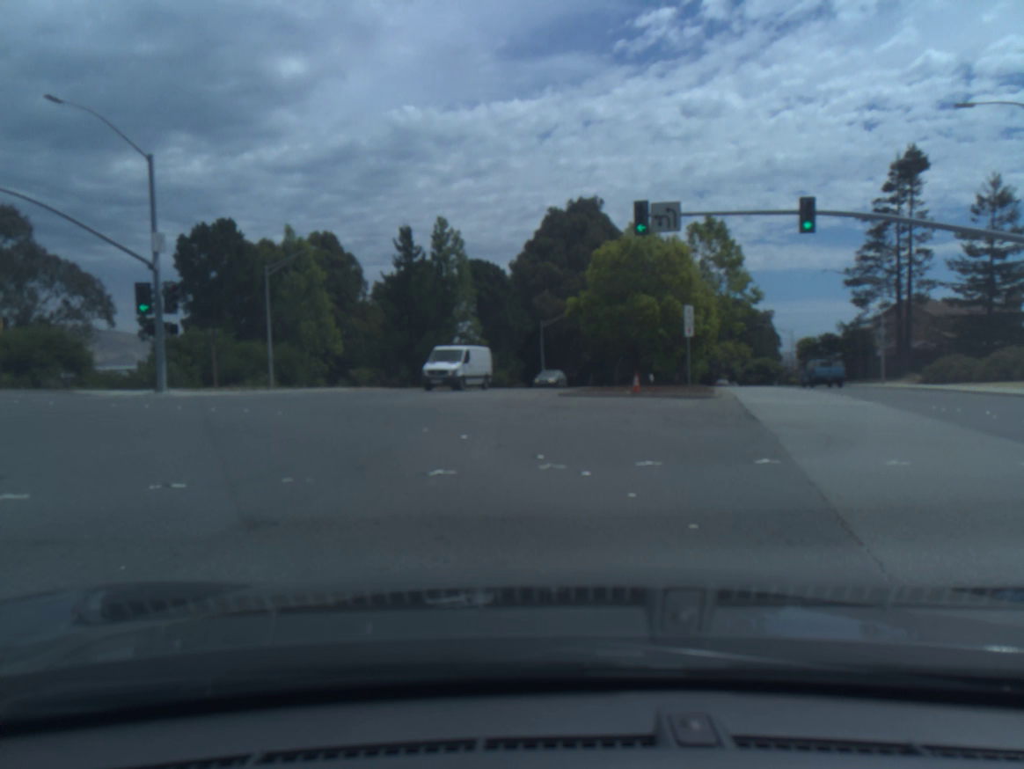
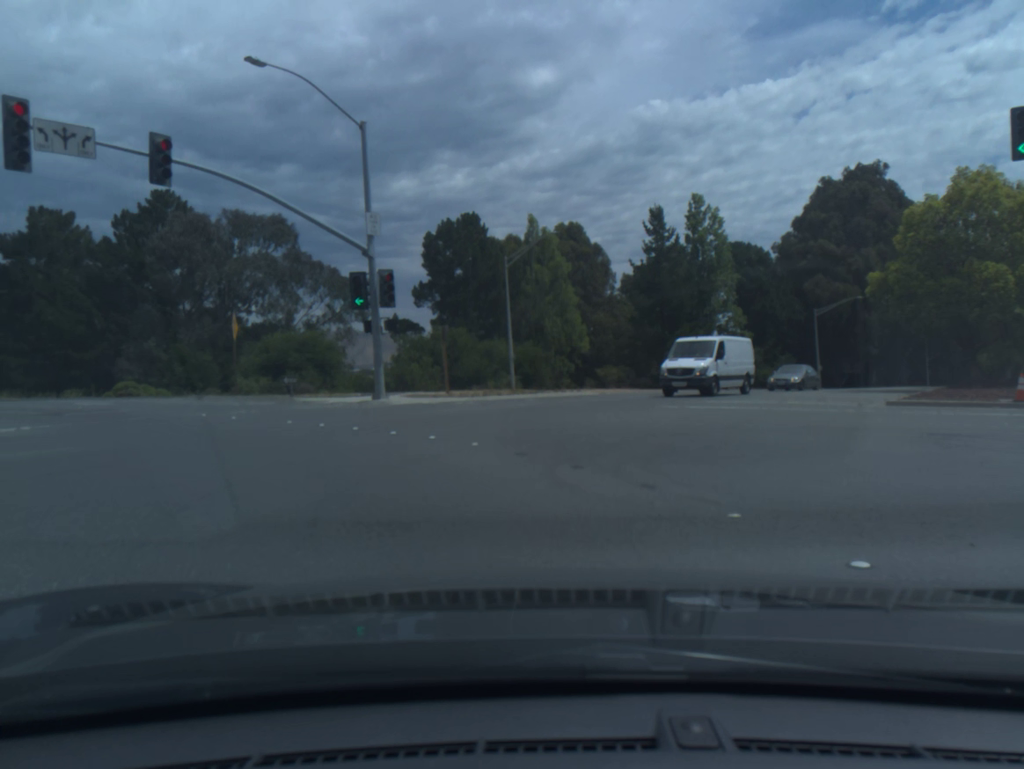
(-1.2, +7.3) m; -21°
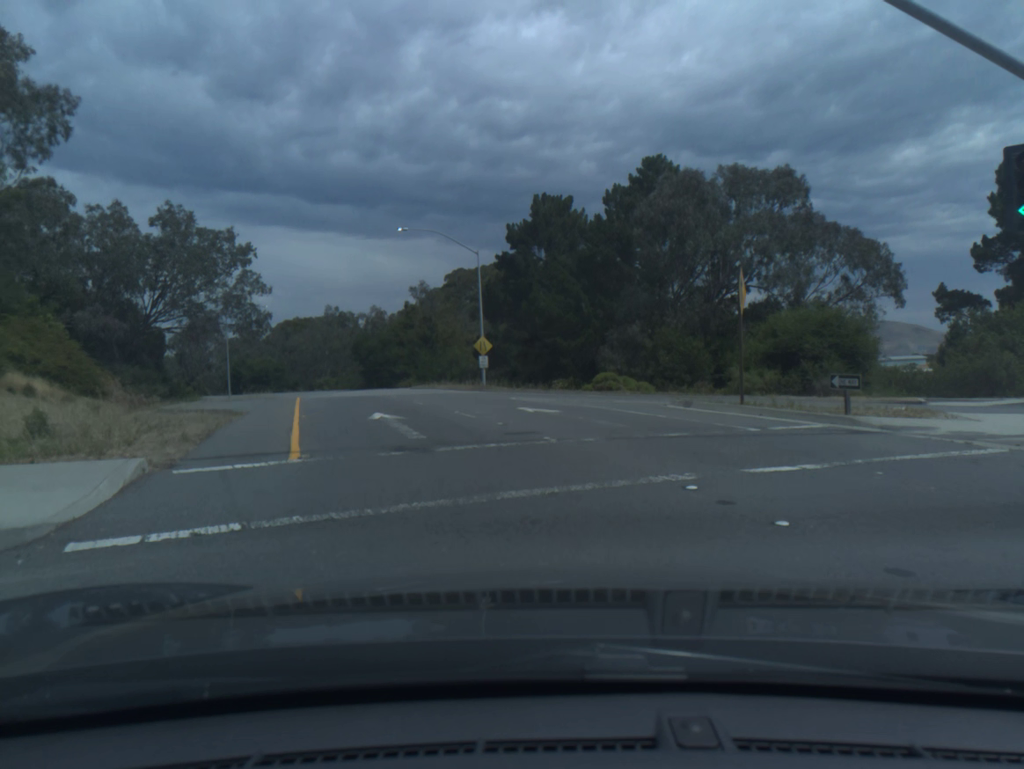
(-4.3, +12.9) m; -32°
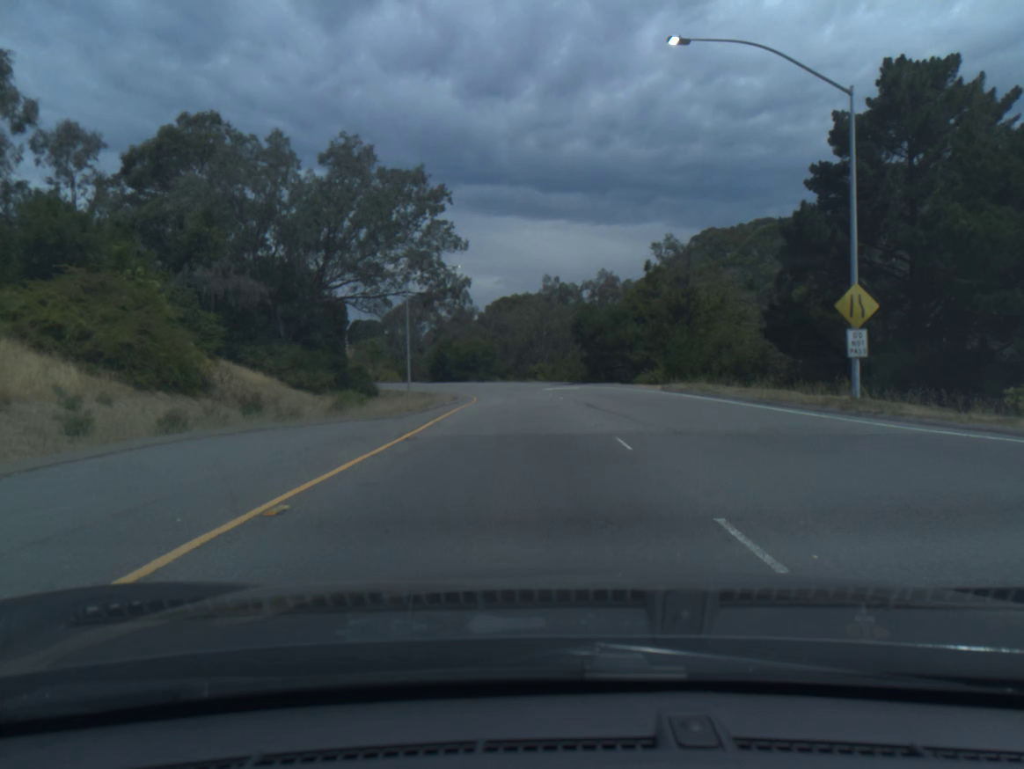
(-4.9, +26.9) m; -14°
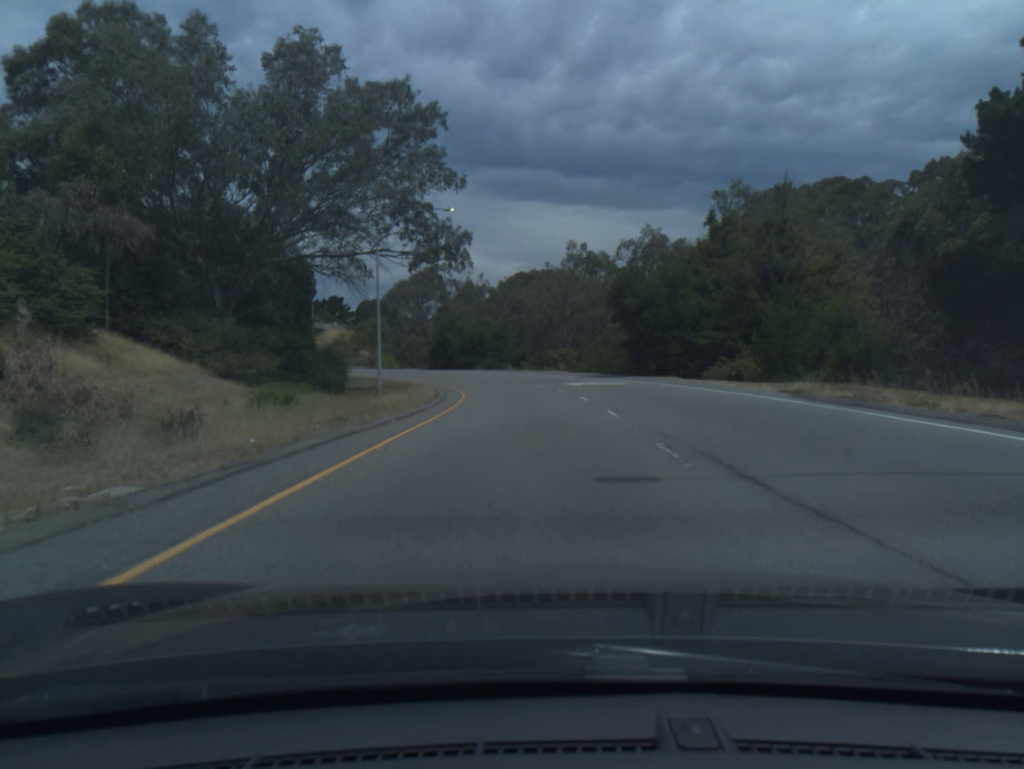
(-0.2, +17.4) m; -1°
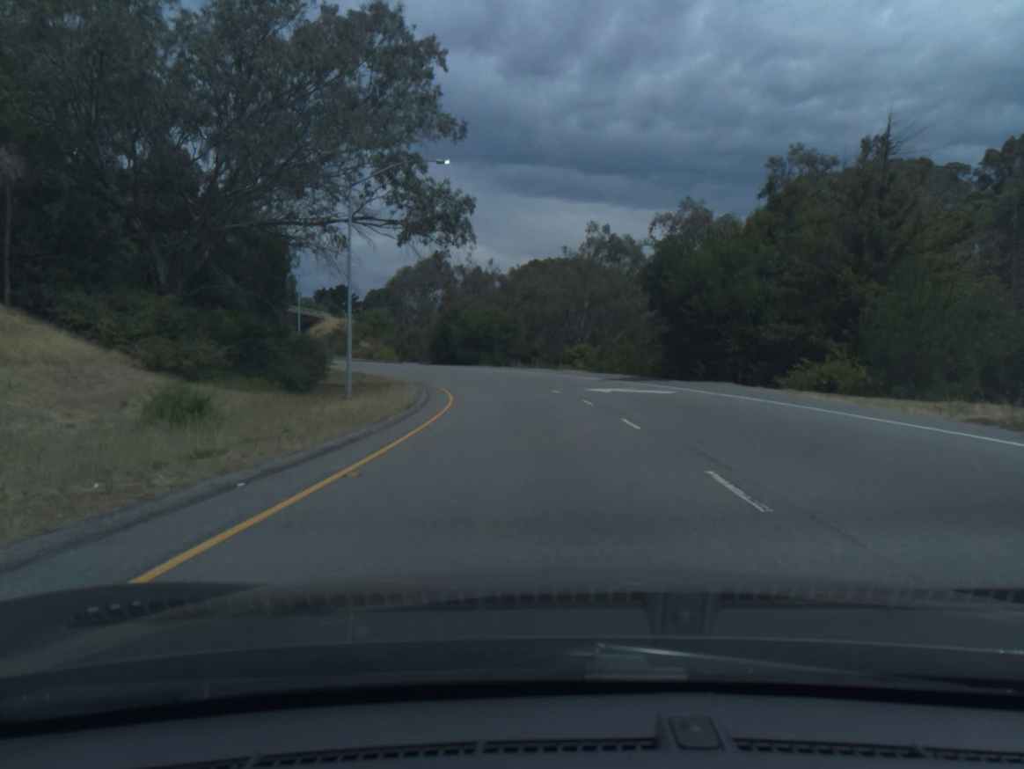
(-0.1, +9.6) m; -1°
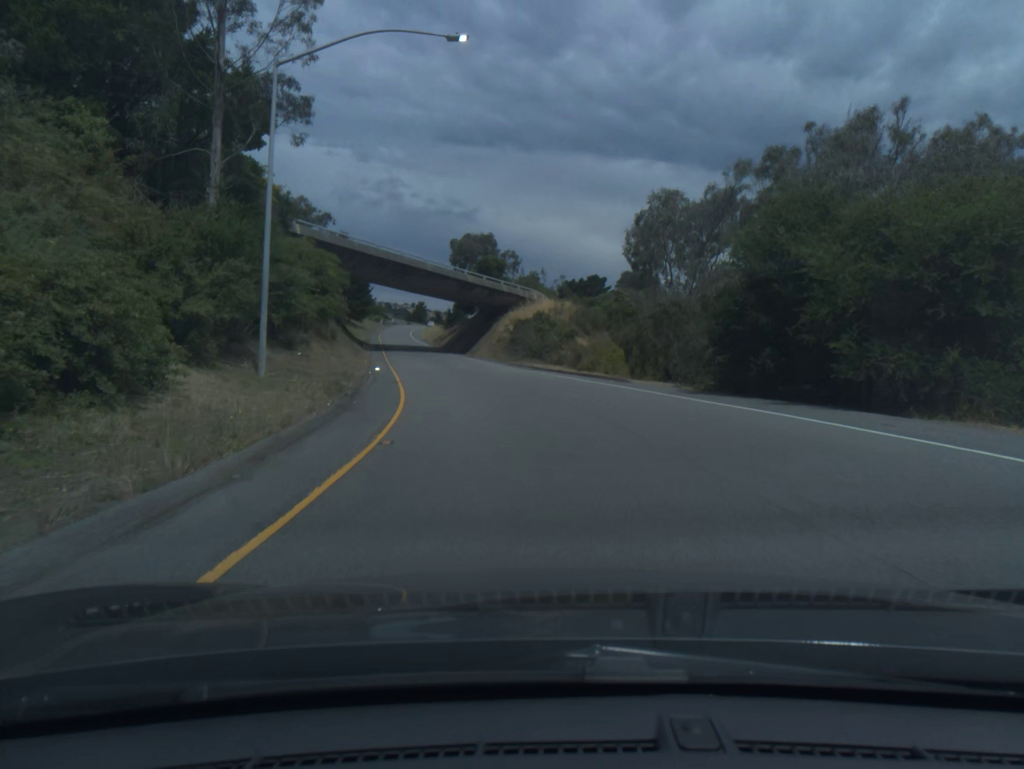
(-7.5, +55.5) m; -19°
